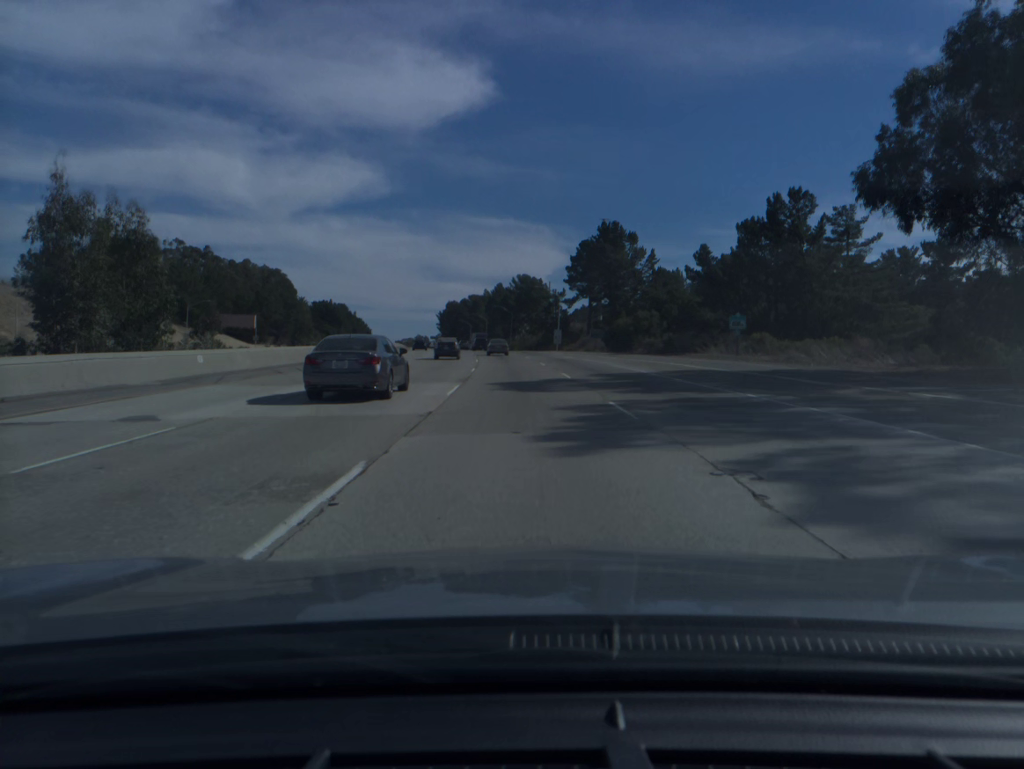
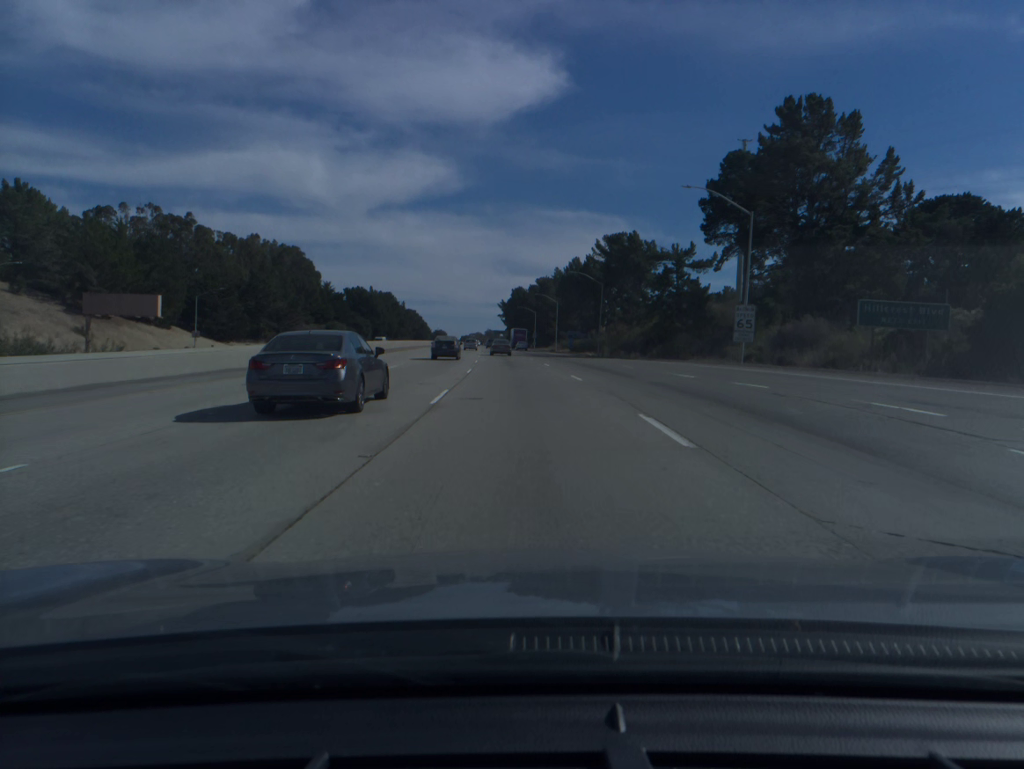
(-3.4, +76.8) m; -5°
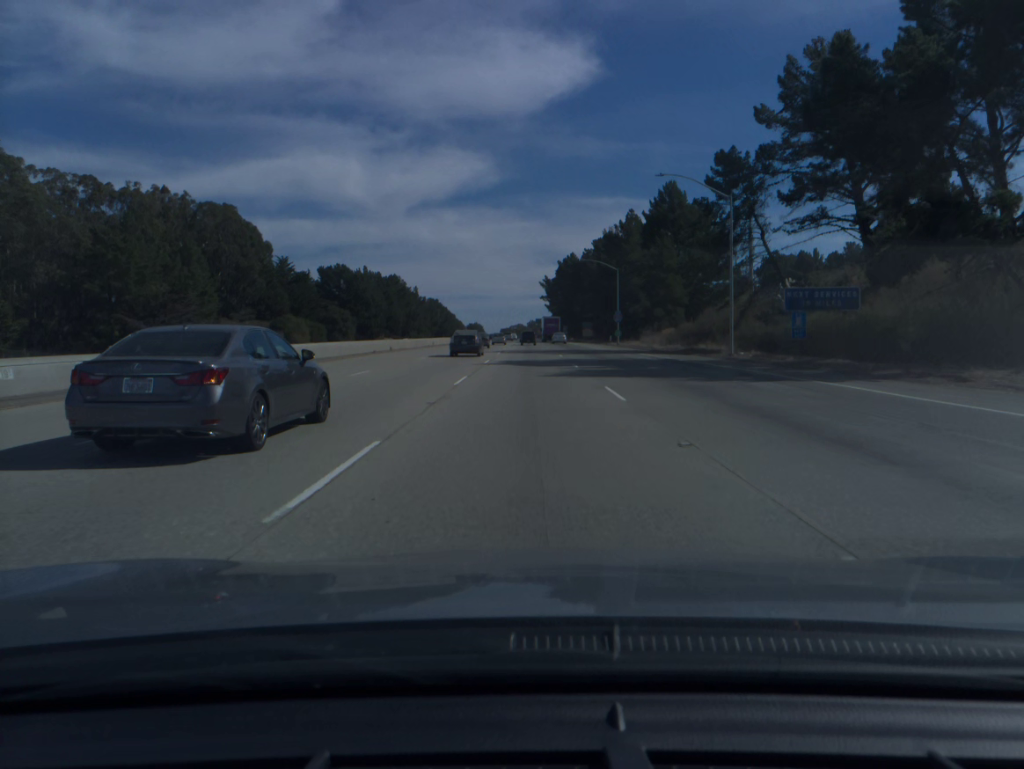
(-3.8, +97.1) m; -3°
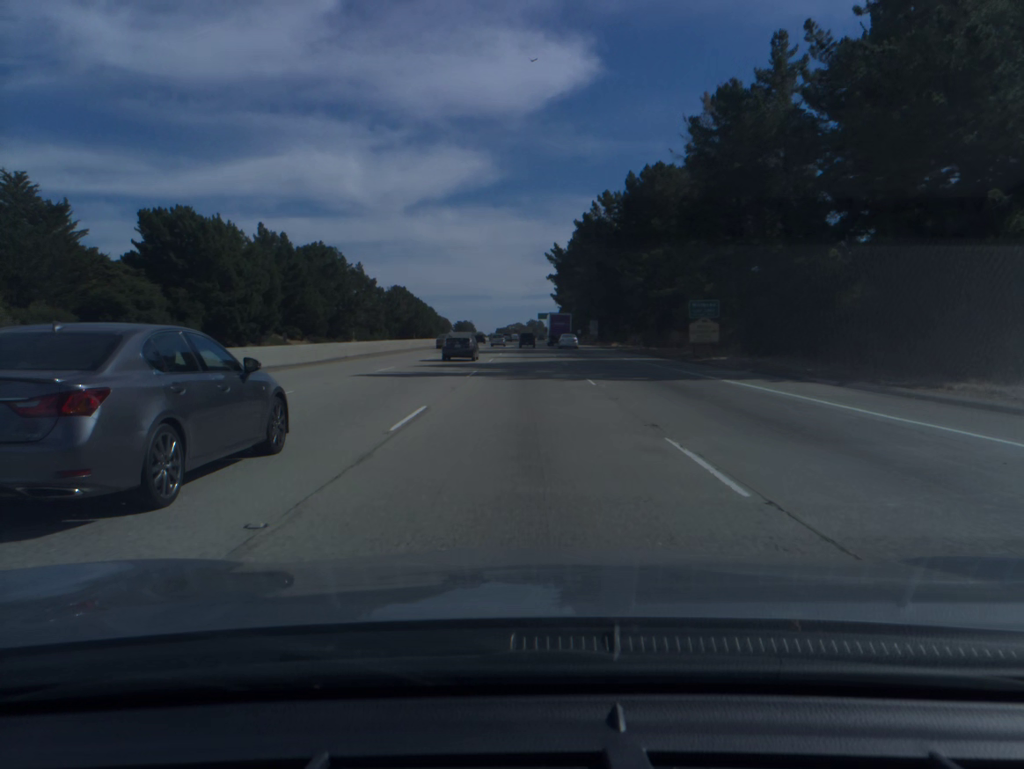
(+0.1, +96.8) m; 0°
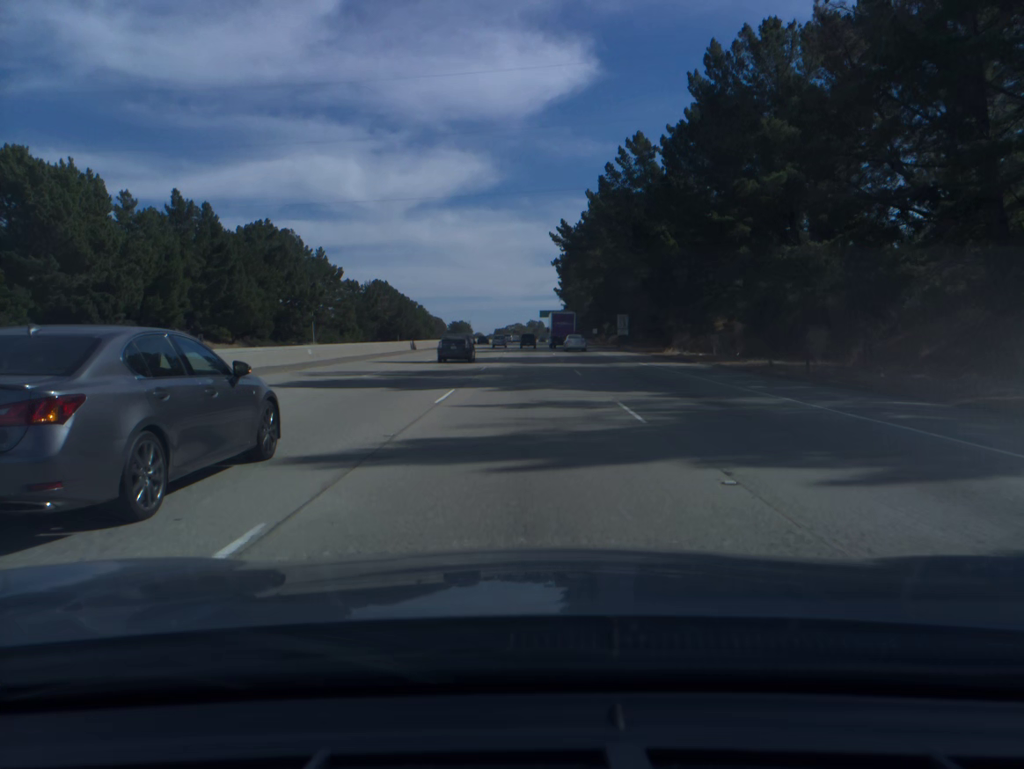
(0.0, +38.5) m; 0°
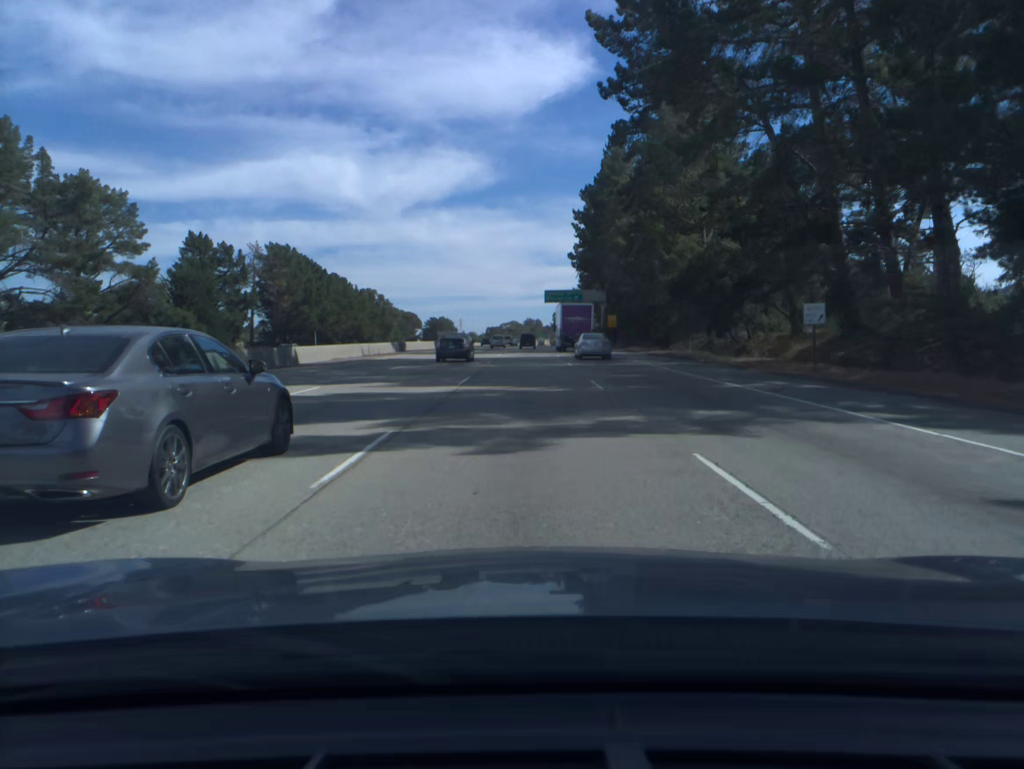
(+0.3, +96.4) m; 0°
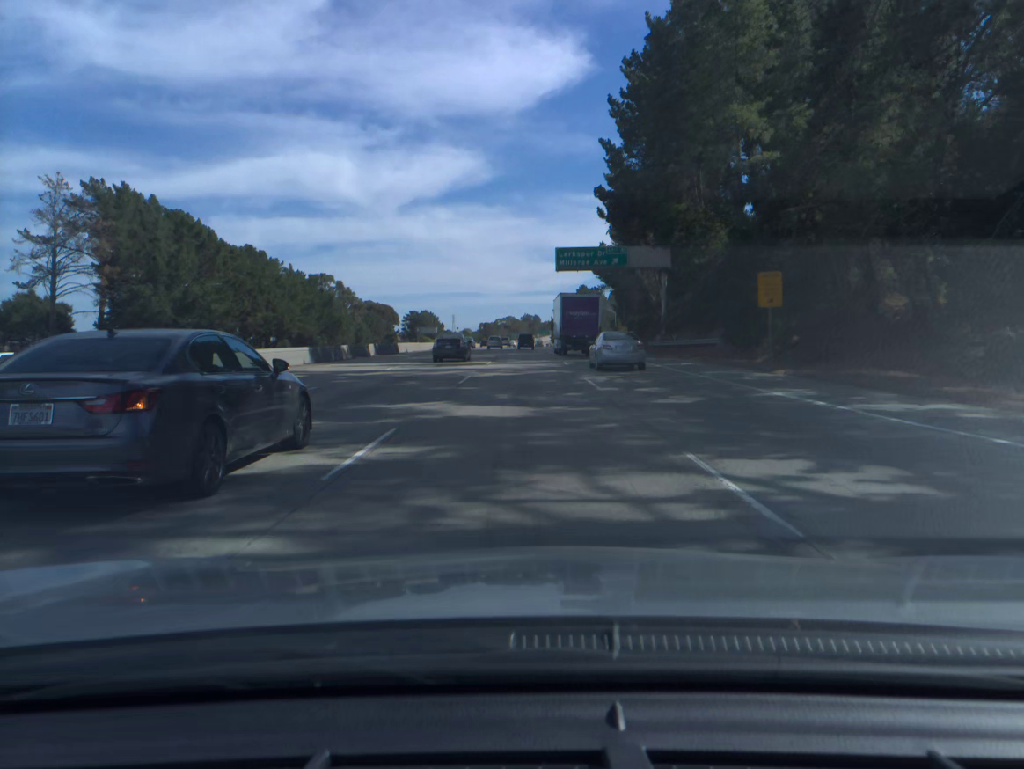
(+0.1, +58.0) m; 0°
